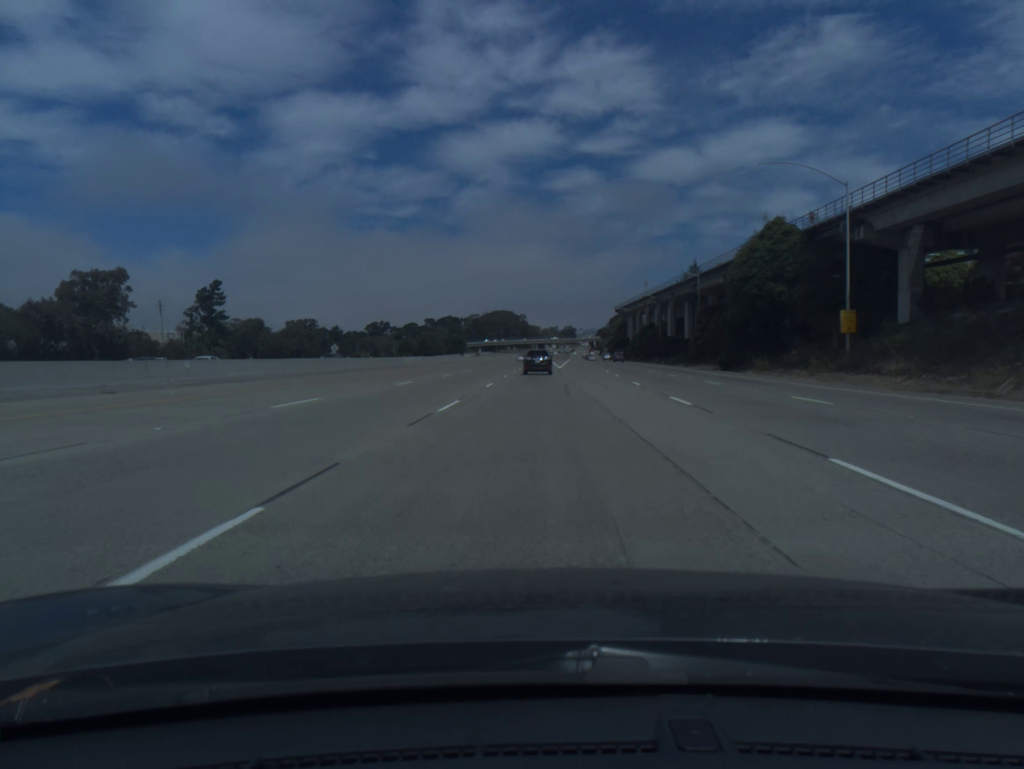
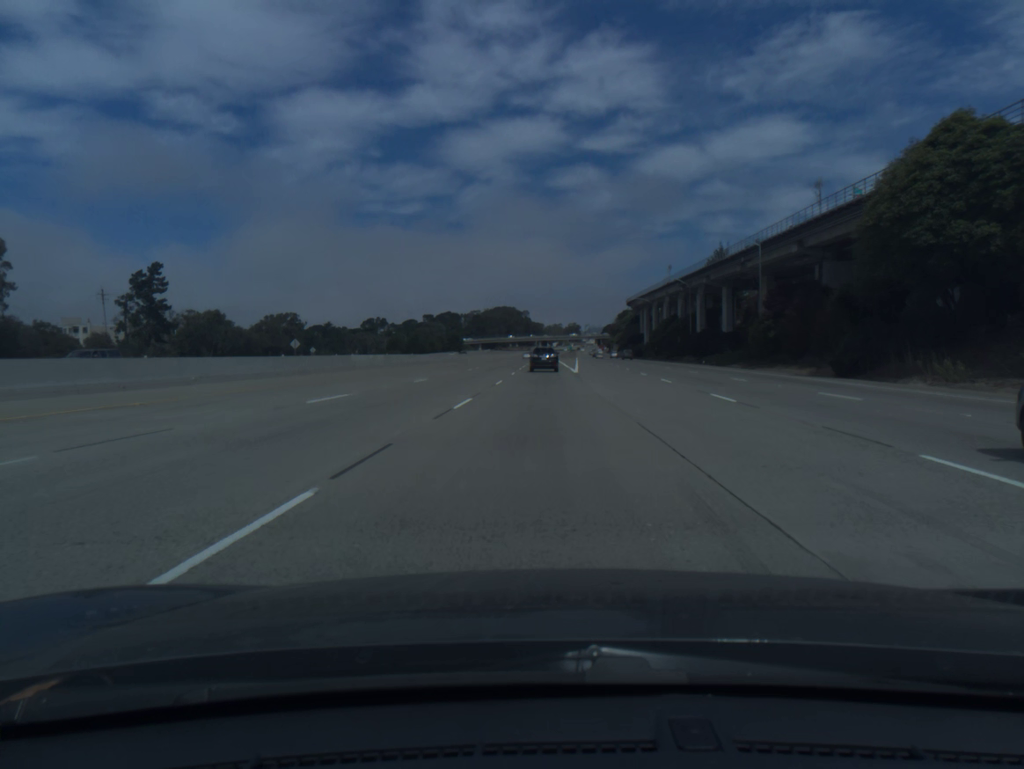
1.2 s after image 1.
(-0.1, +27.8) m; 0°
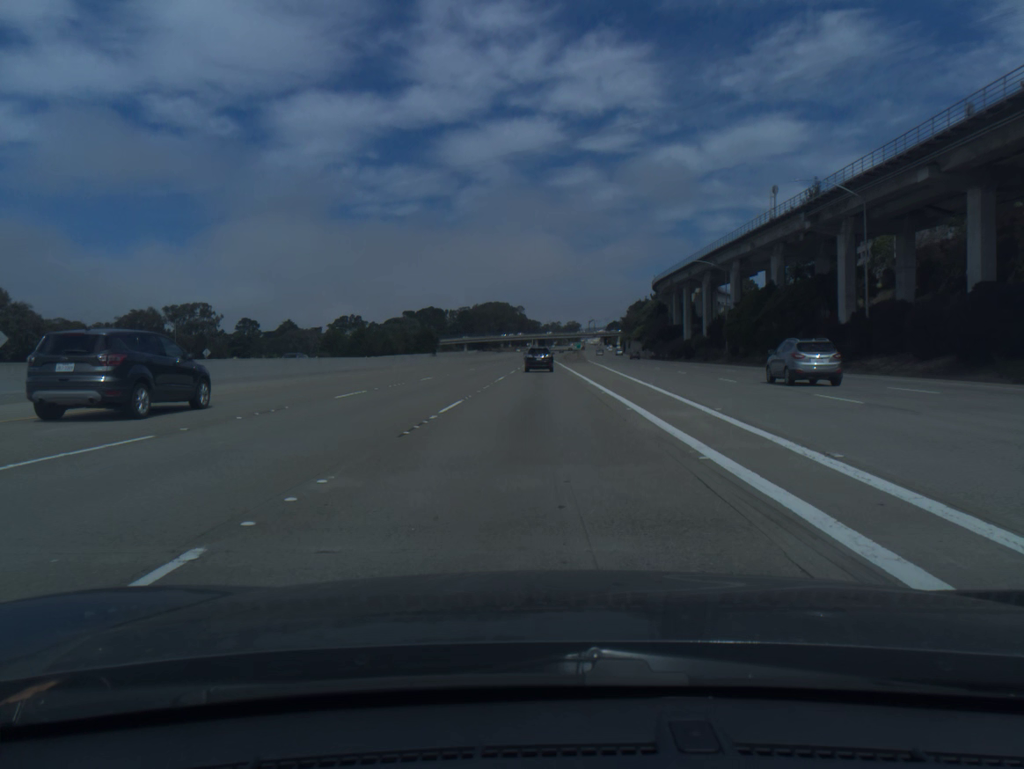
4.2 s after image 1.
(+0.5, +69.7) m; 0°
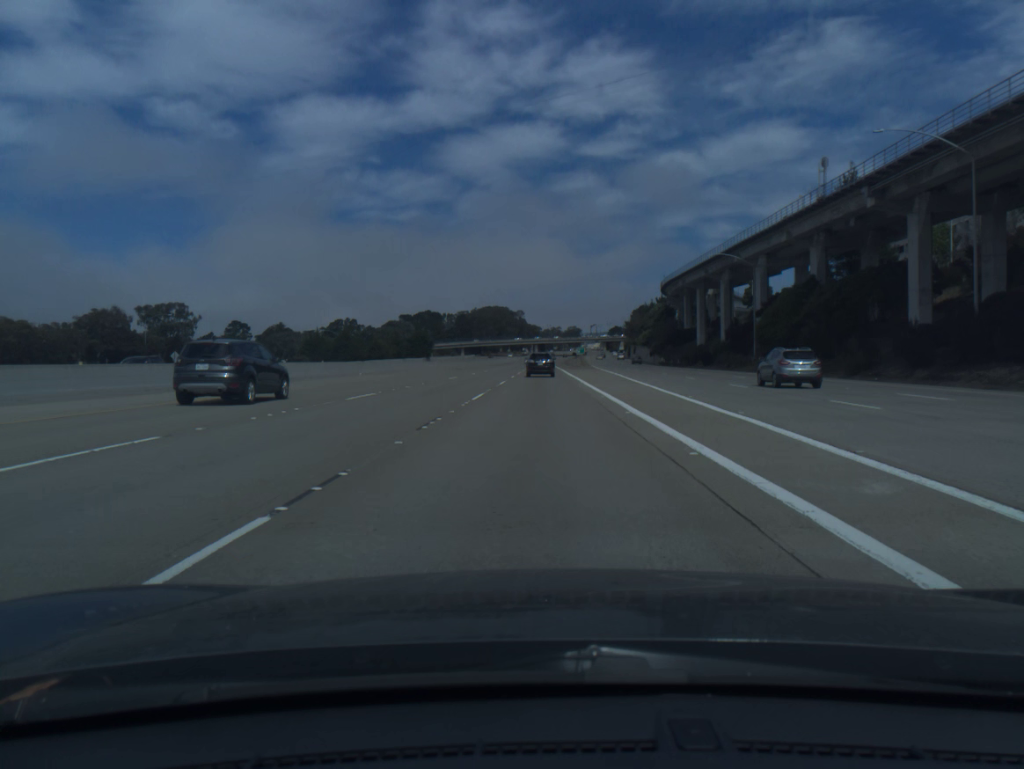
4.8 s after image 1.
(0.0, +13.9) m; 0°
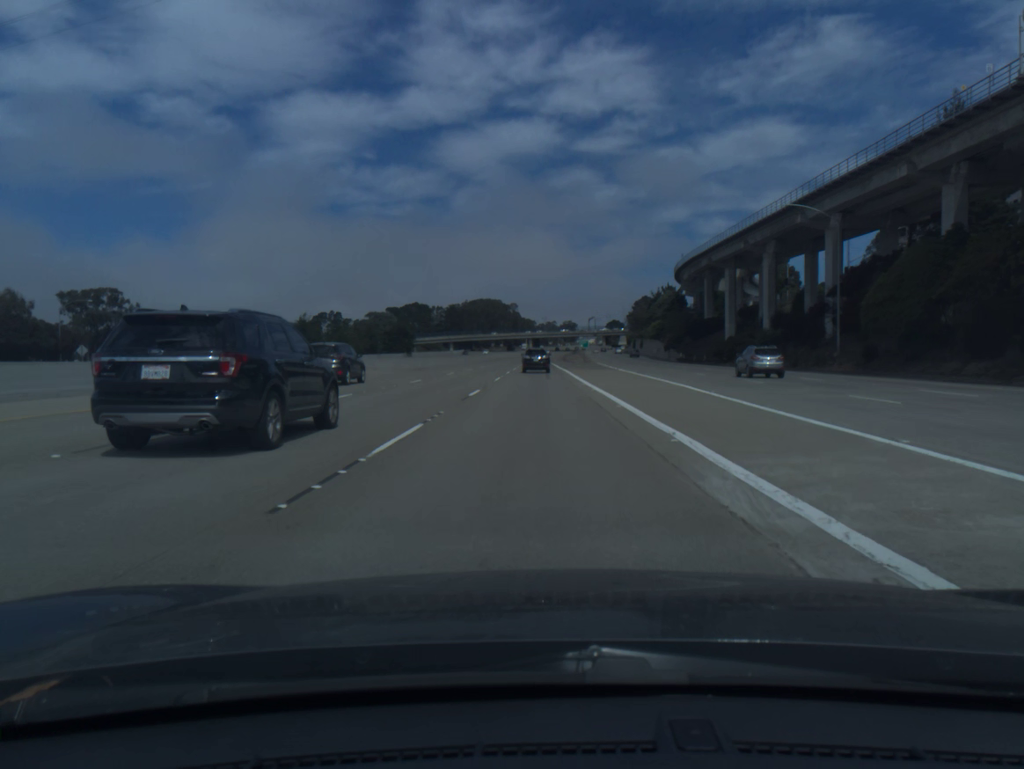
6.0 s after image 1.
(+0.1, +27.9) m; 0°
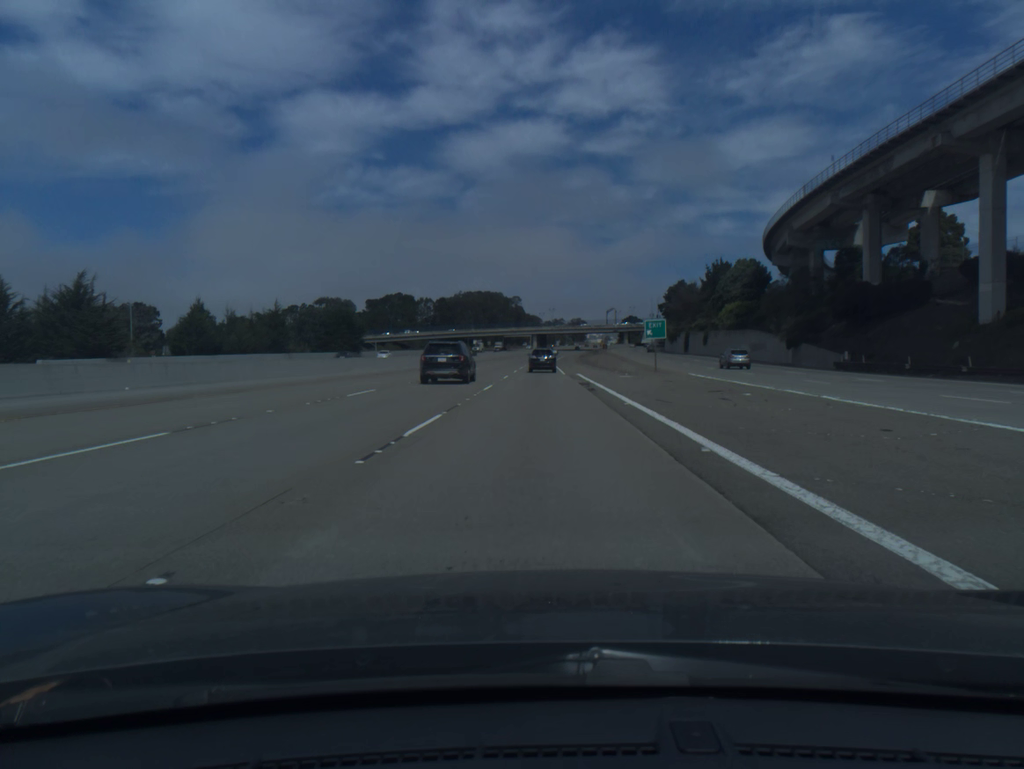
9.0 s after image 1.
(-0.3, +70.2) m; 0°
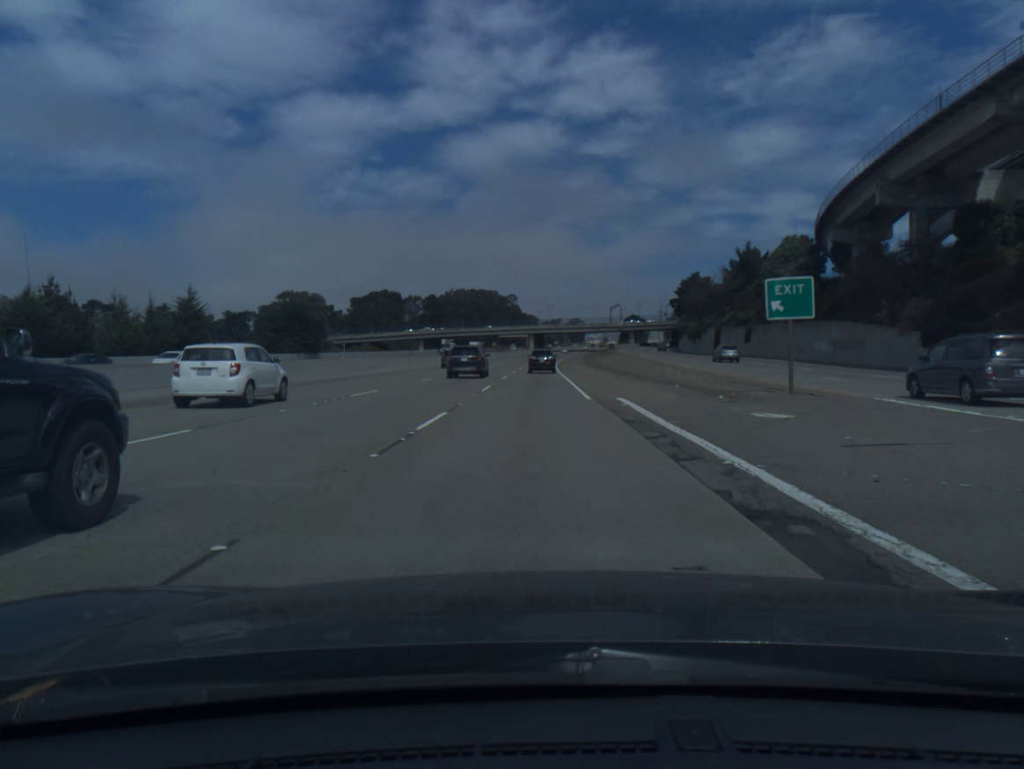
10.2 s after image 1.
(+0.1, +28.2) m; 0°
